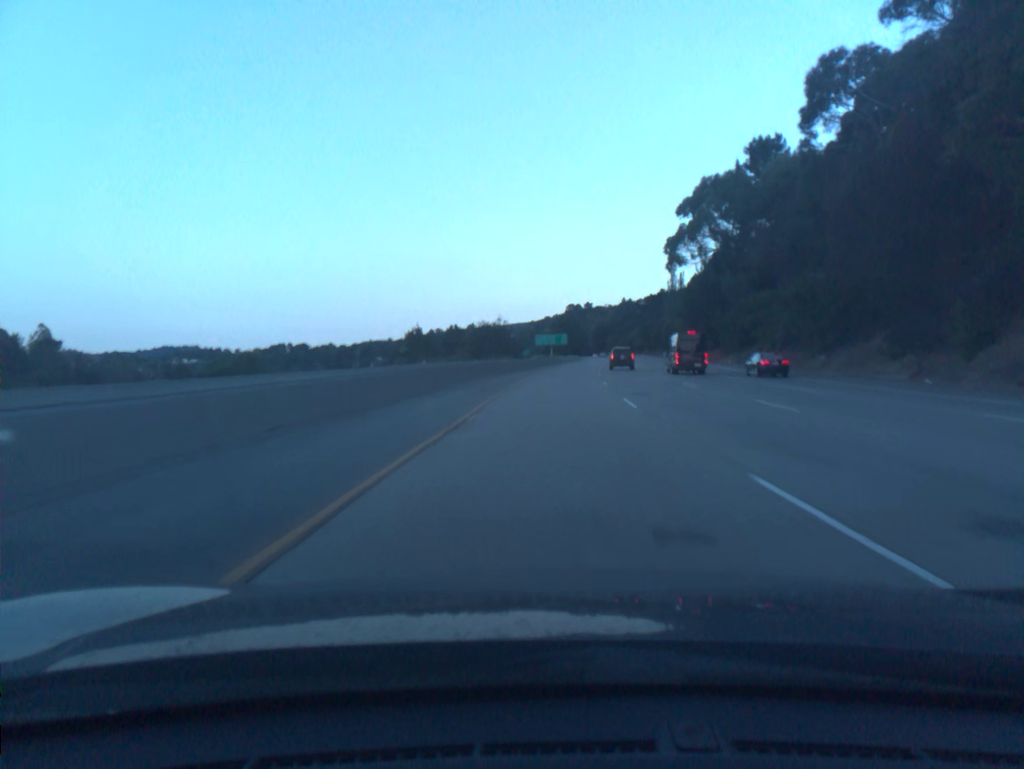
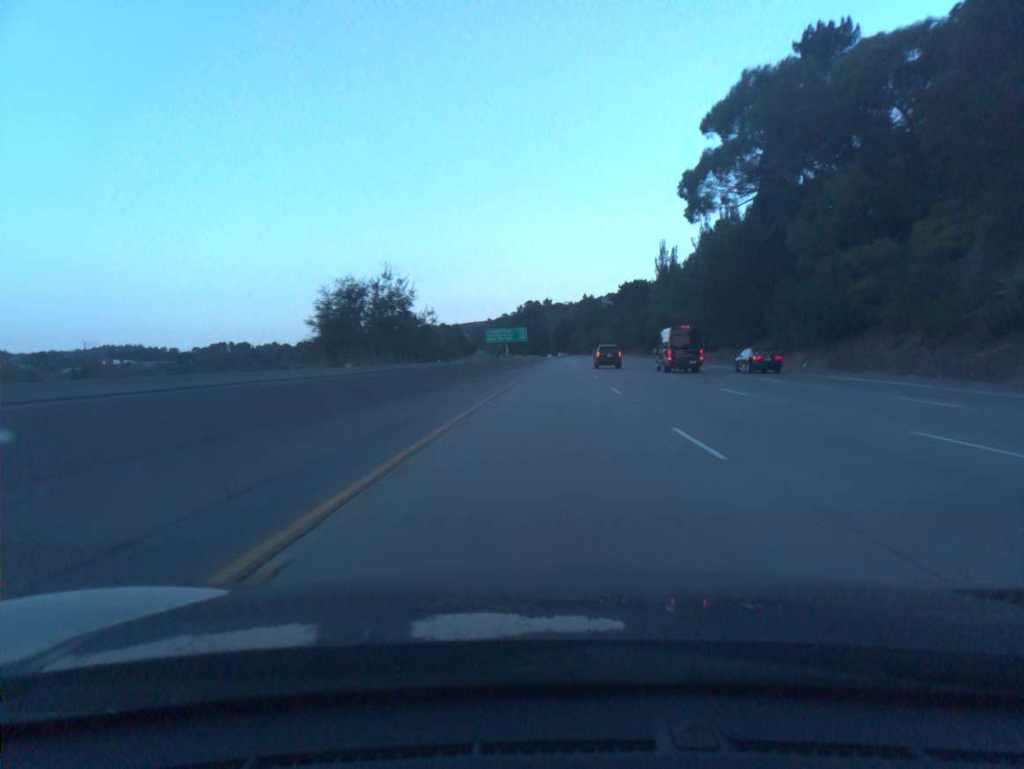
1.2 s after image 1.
(+1.1, +39.2) m; +3°
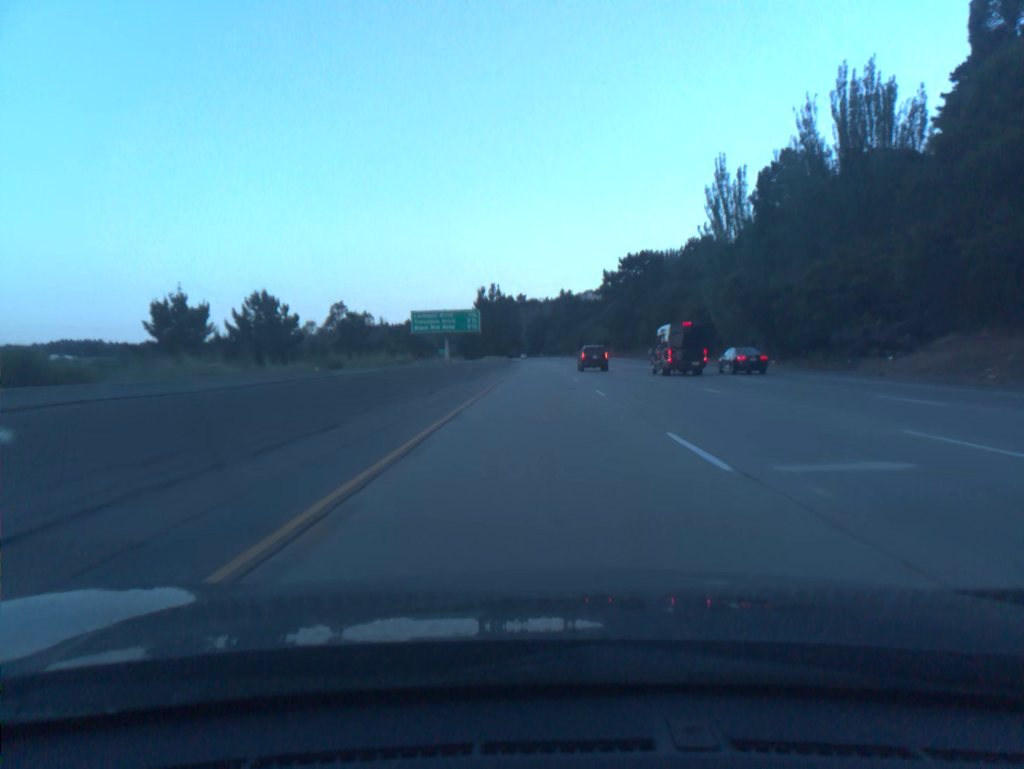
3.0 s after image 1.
(+1.3, +58.9) m; +2°
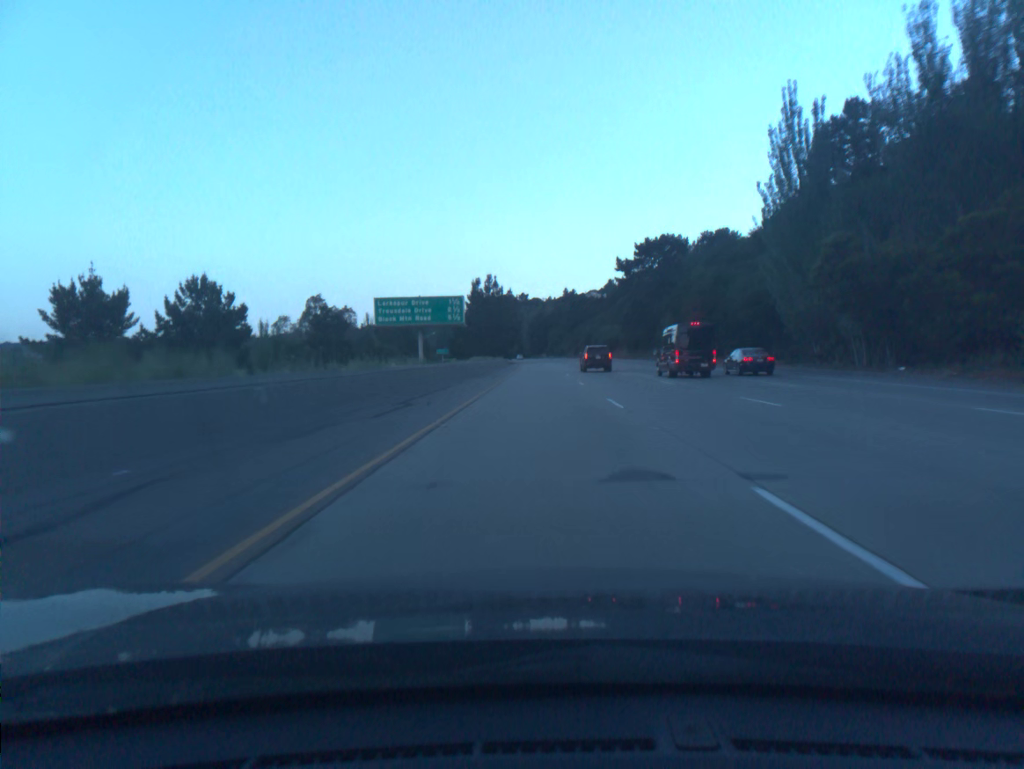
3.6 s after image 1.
(0.0, +19.6) m; 0°
